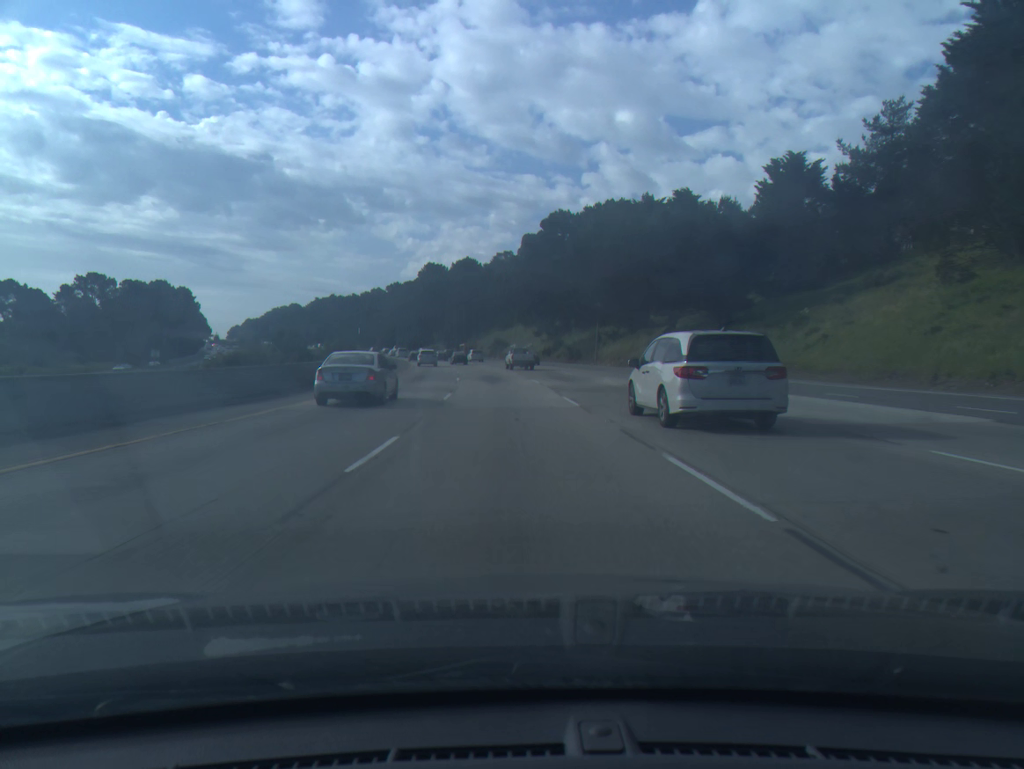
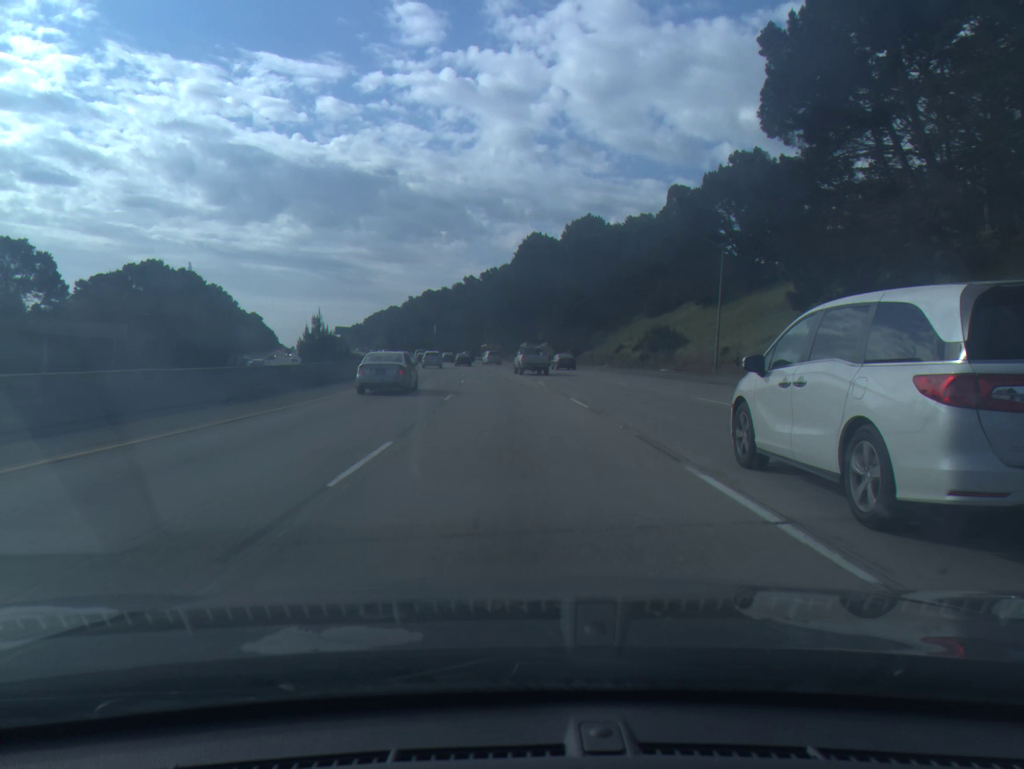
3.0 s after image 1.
(-6.3, +88.3) m; -9°
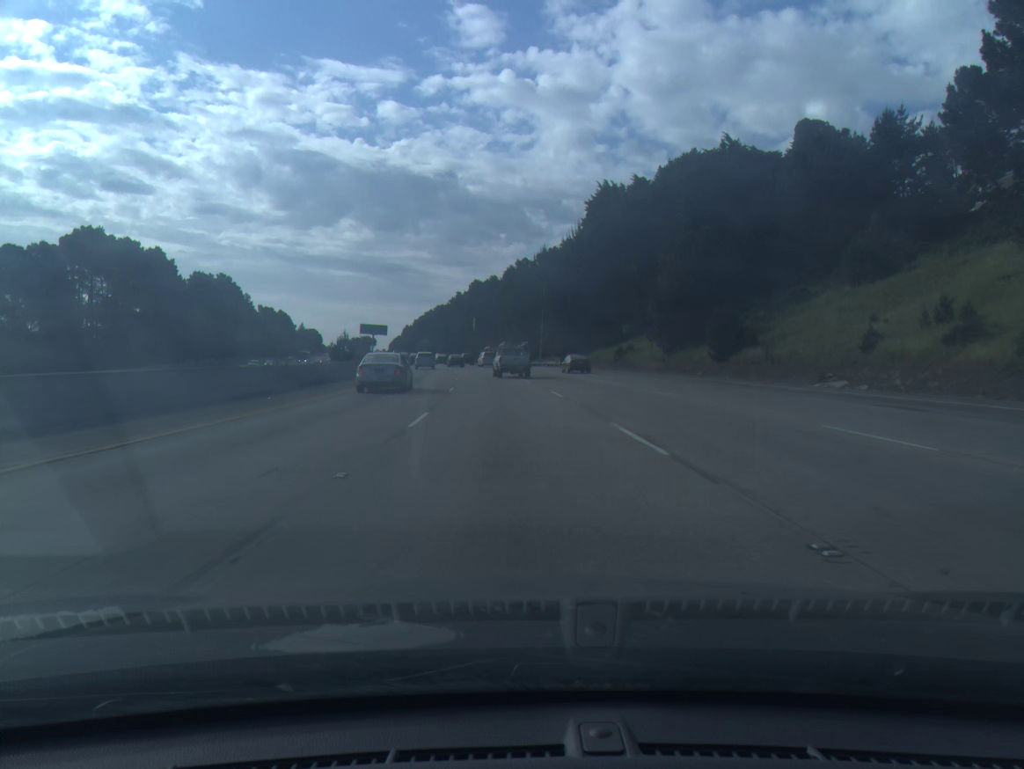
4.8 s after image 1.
(-1.9, +52.5) m; -4°
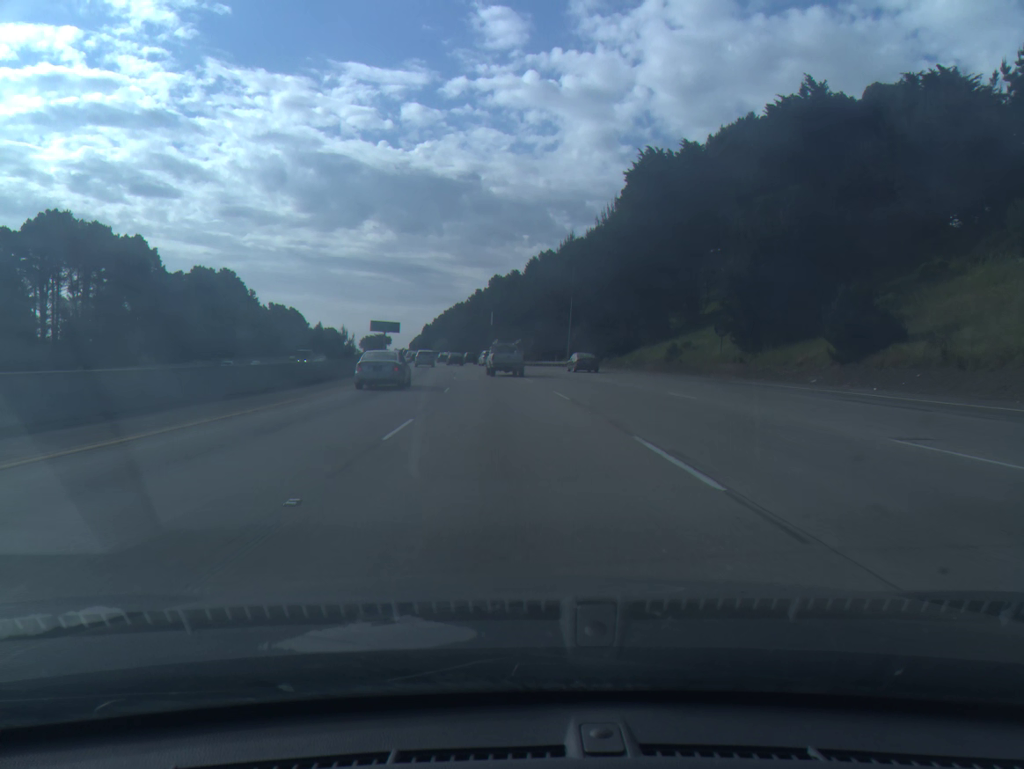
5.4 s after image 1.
(-0.2, +17.2) m; -2°
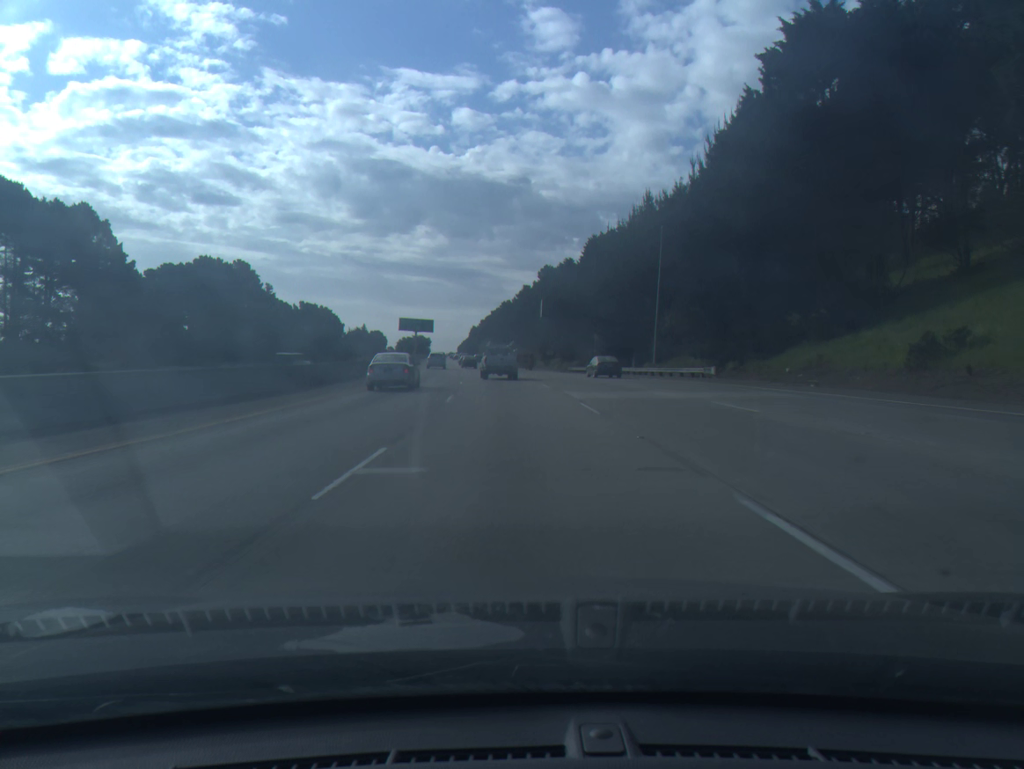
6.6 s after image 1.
(-1.1, +33.7) m; -4°
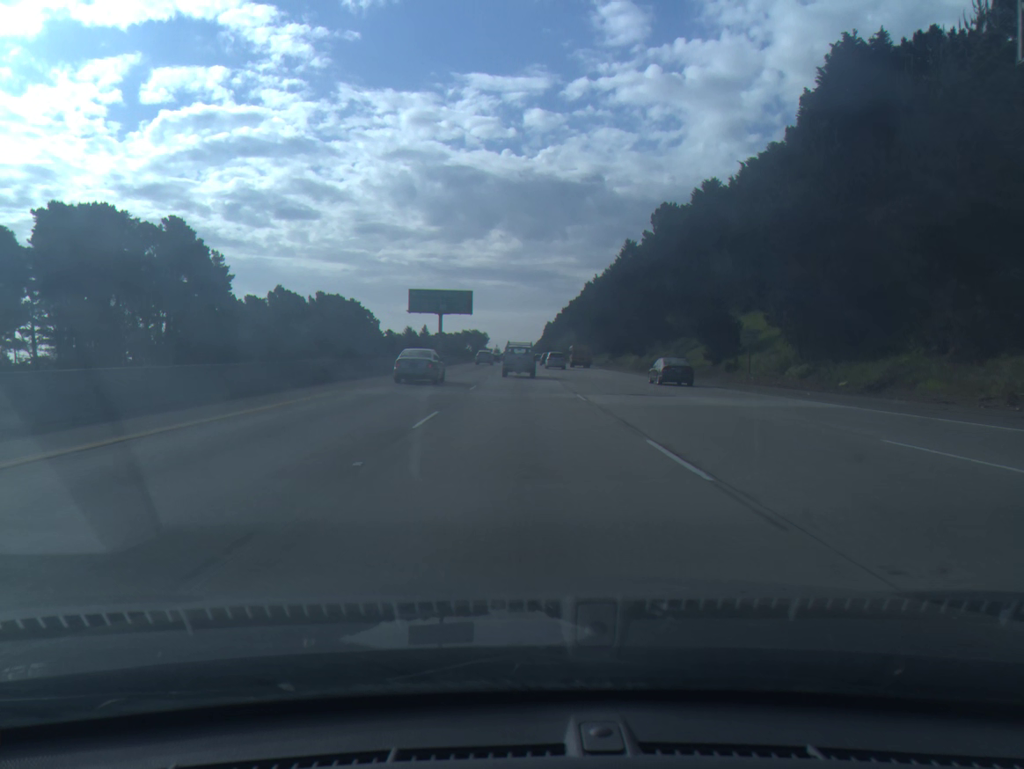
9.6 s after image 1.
(-4.5, +81.4) m; -6°
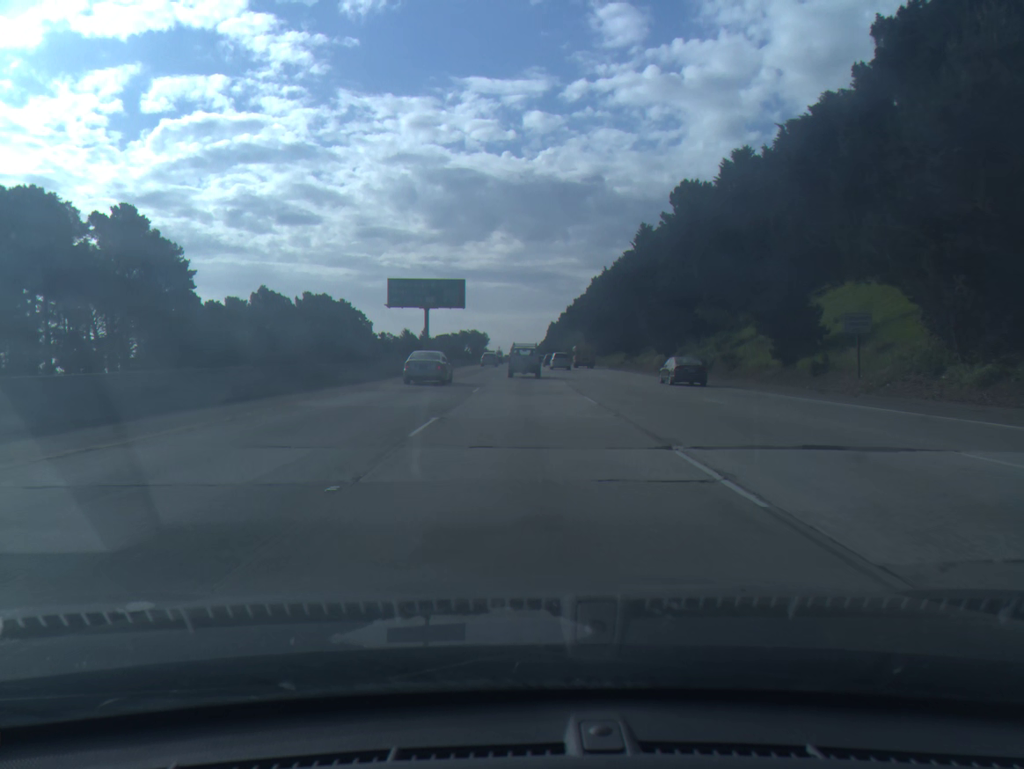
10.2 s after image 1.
(0.0, +16.0) m; 0°
